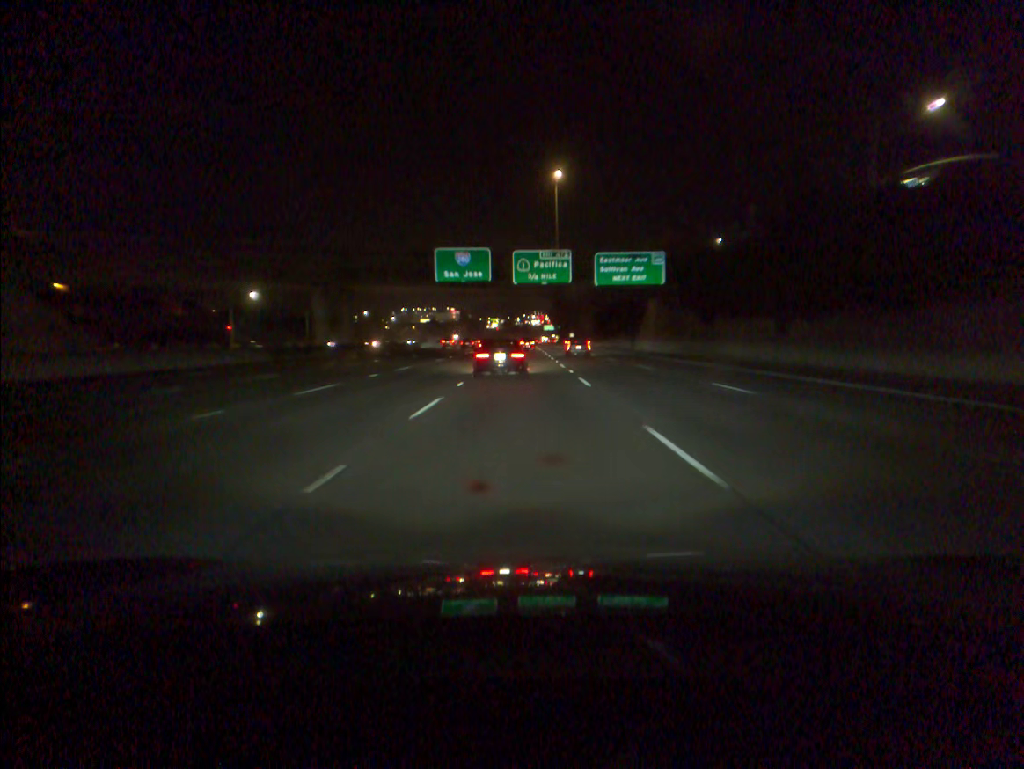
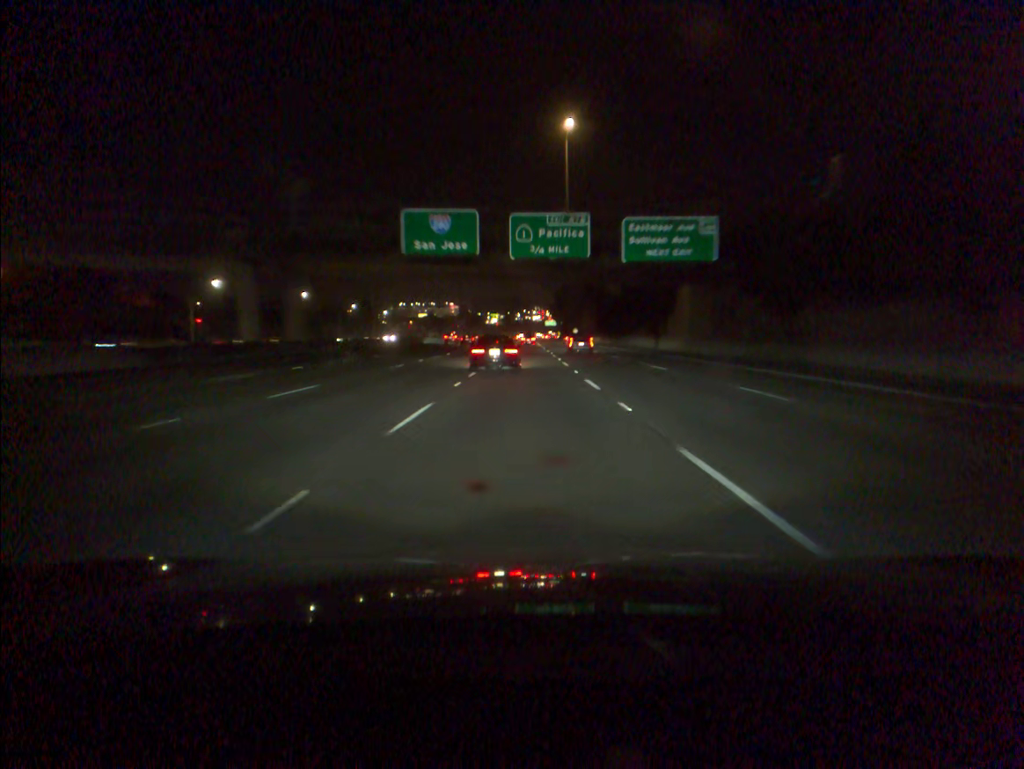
(0.0, +17.0) m; 0°
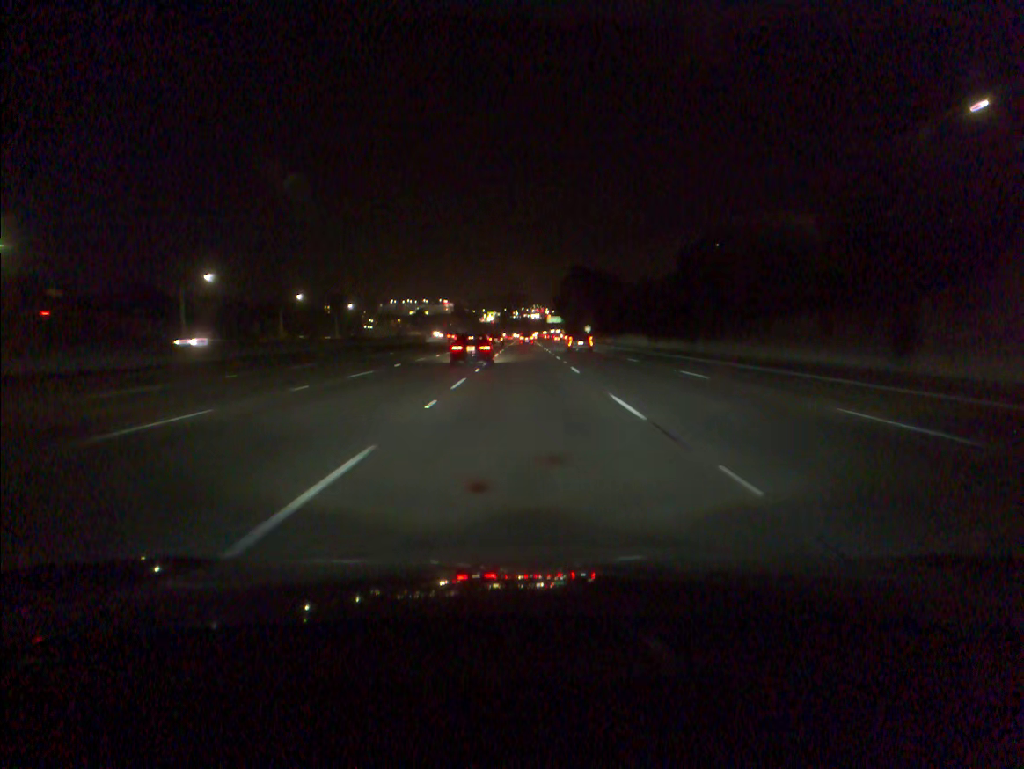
(+0.1, +50.9) m; 0°
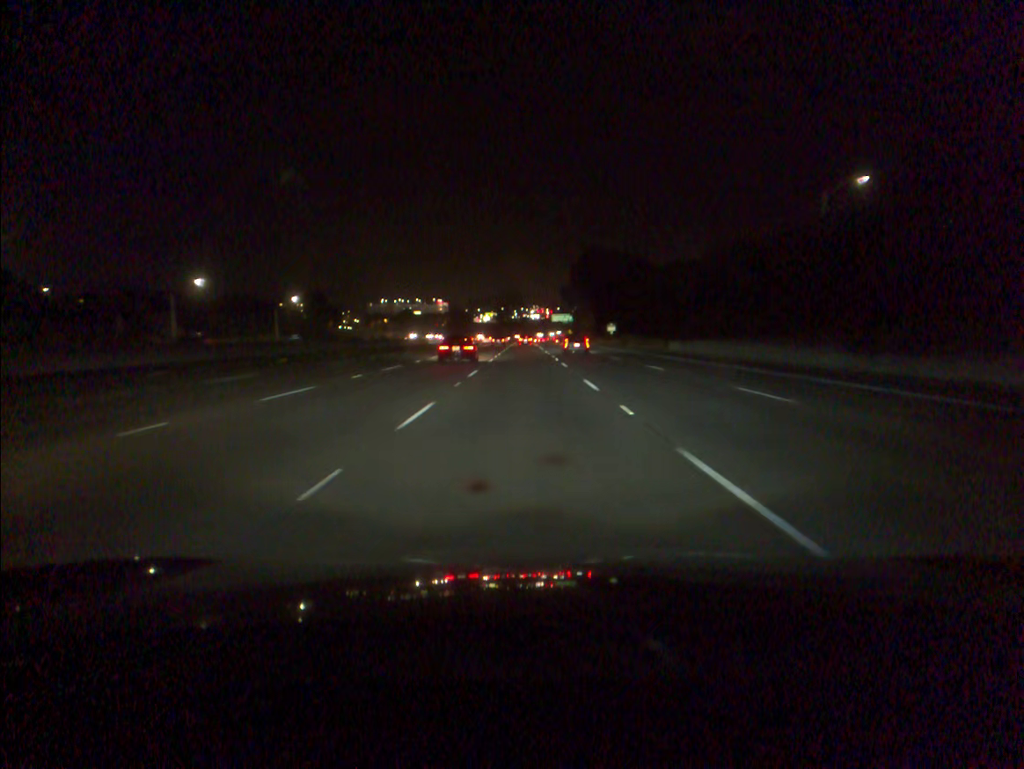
(0.0, +51.6) m; 0°
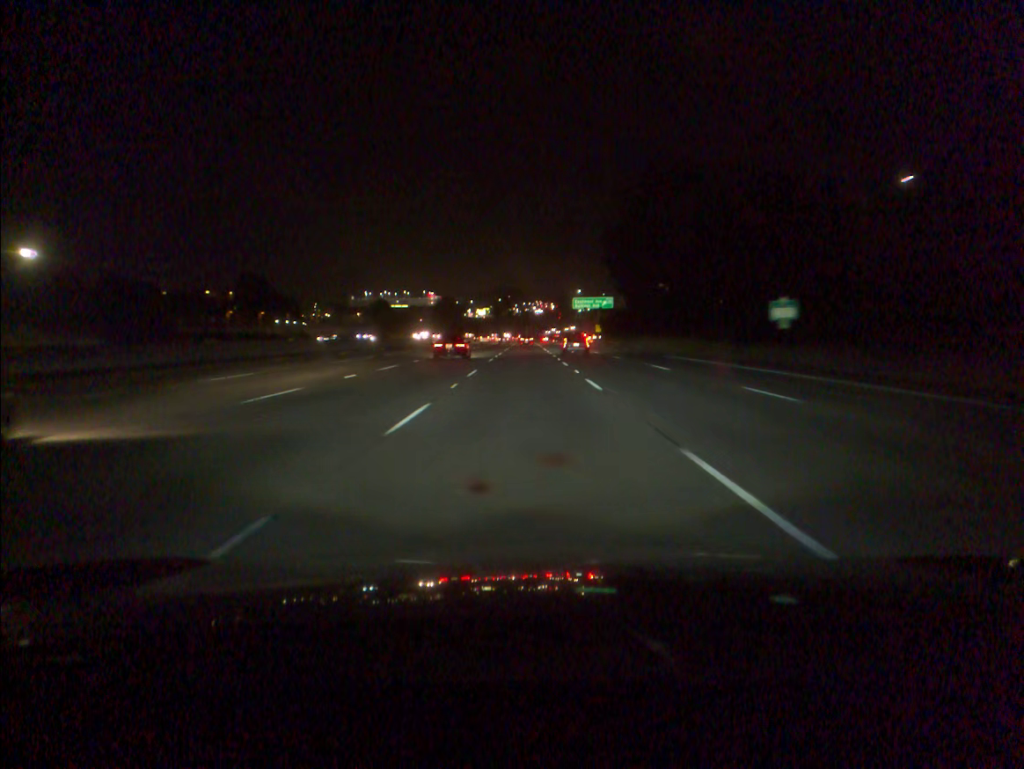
(0.0, +88.4) m; 0°
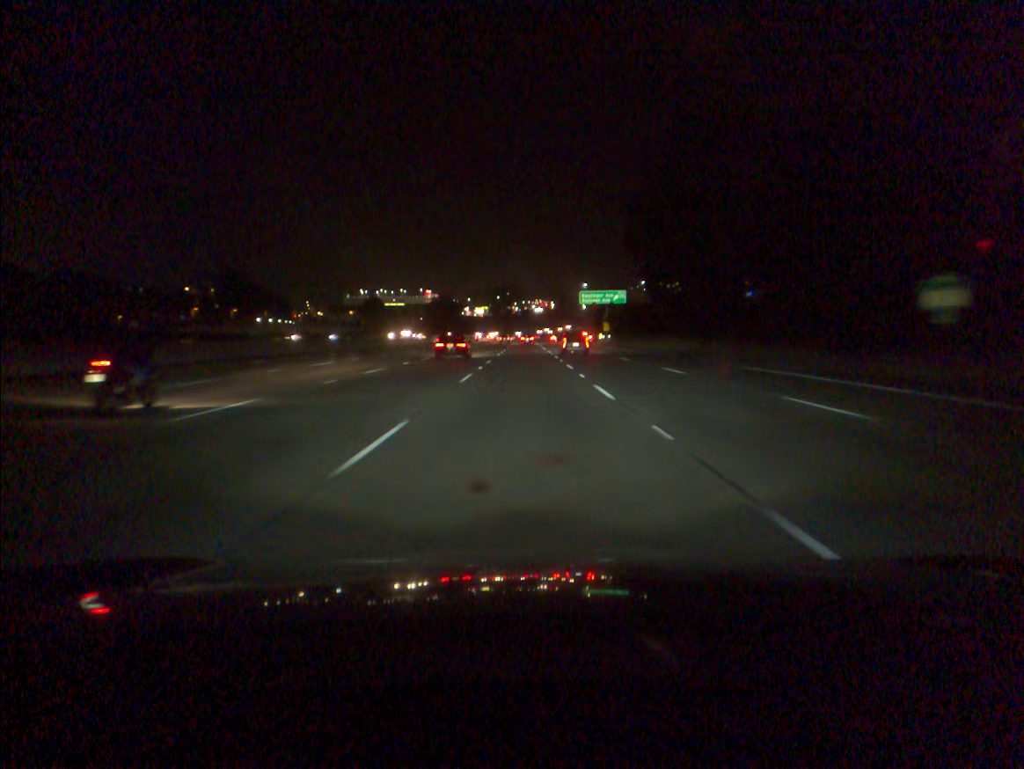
(0.0, +17.7) m; 0°
